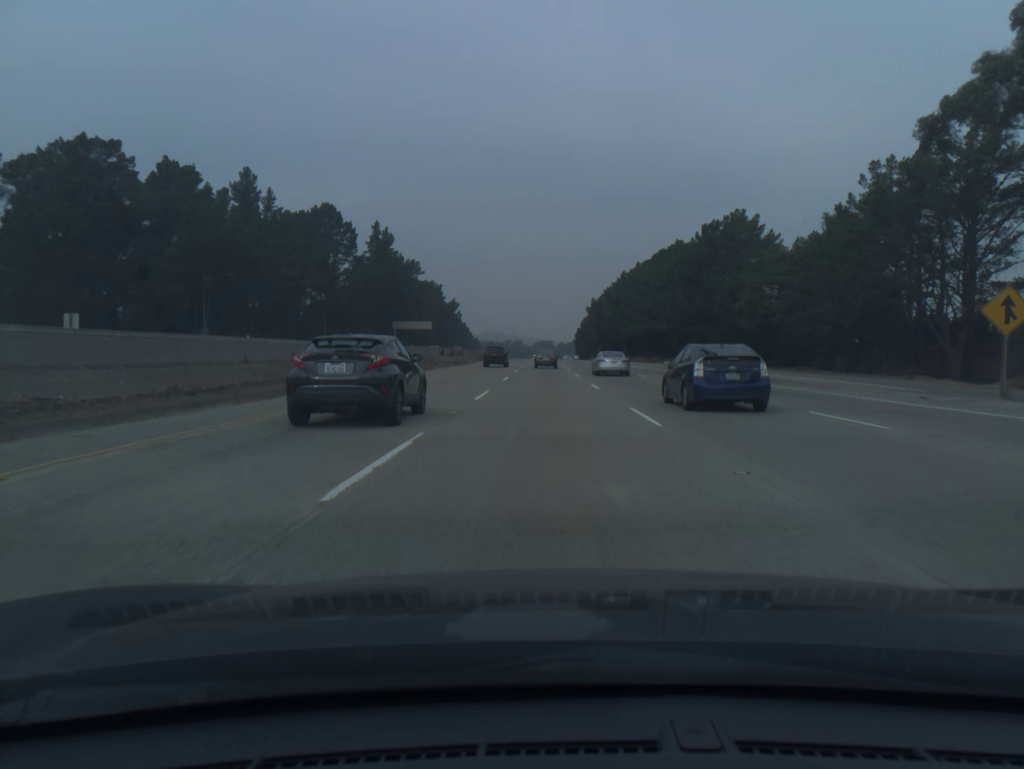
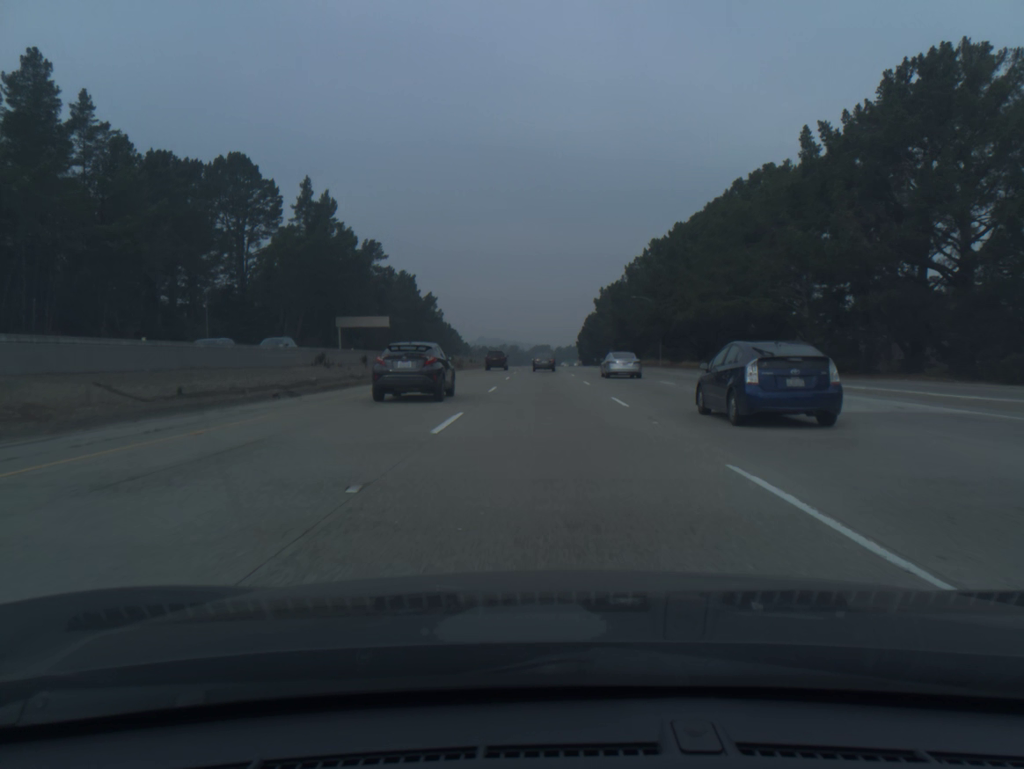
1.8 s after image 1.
(0.0, +52.8) m; 0°
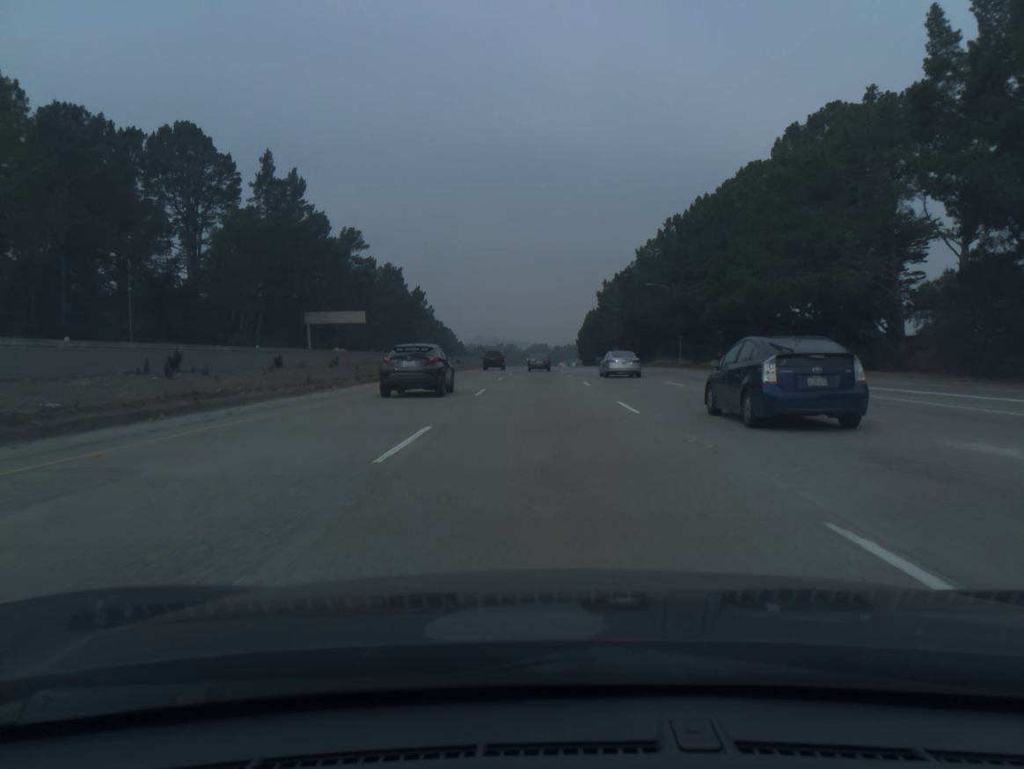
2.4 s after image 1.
(0.0, +17.6) m; 0°
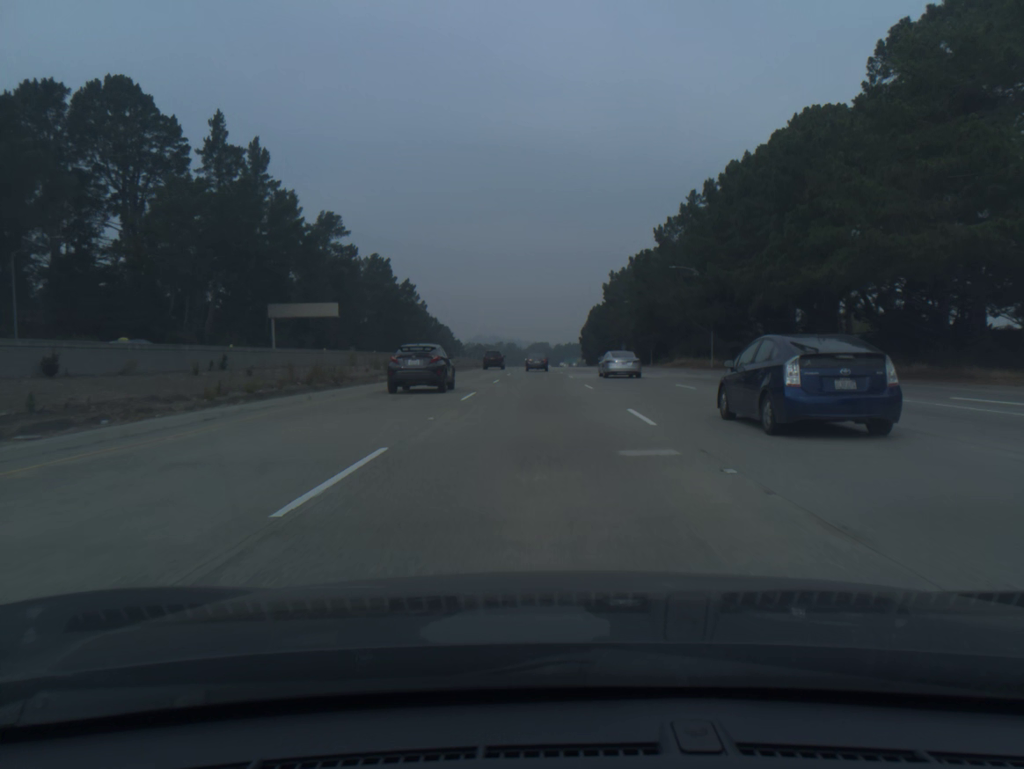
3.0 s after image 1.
(0.0, +17.6) m; 0°
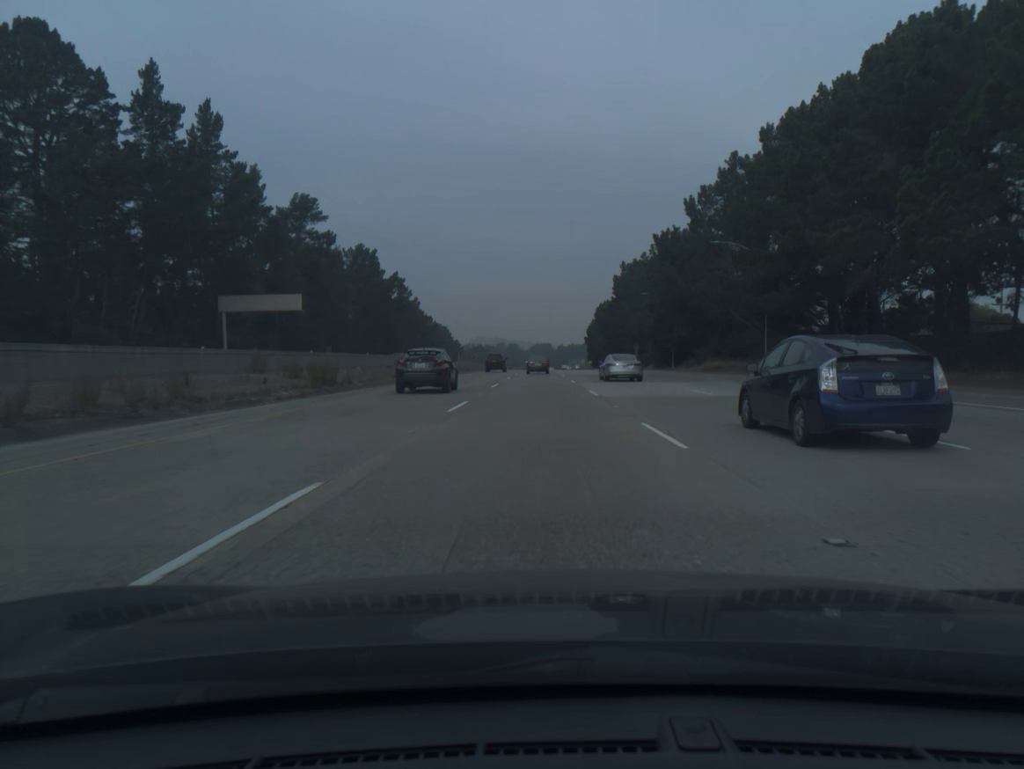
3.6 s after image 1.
(0.0, +17.6) m; 0°
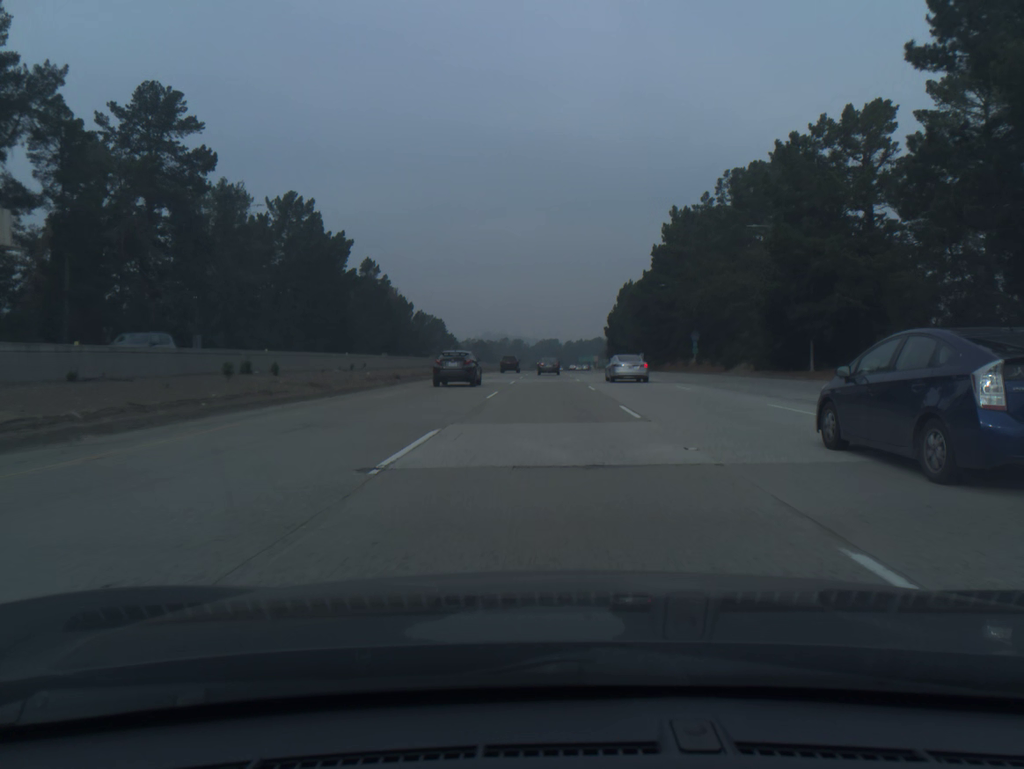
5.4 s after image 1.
(-0.3, +52.8) m; -1°
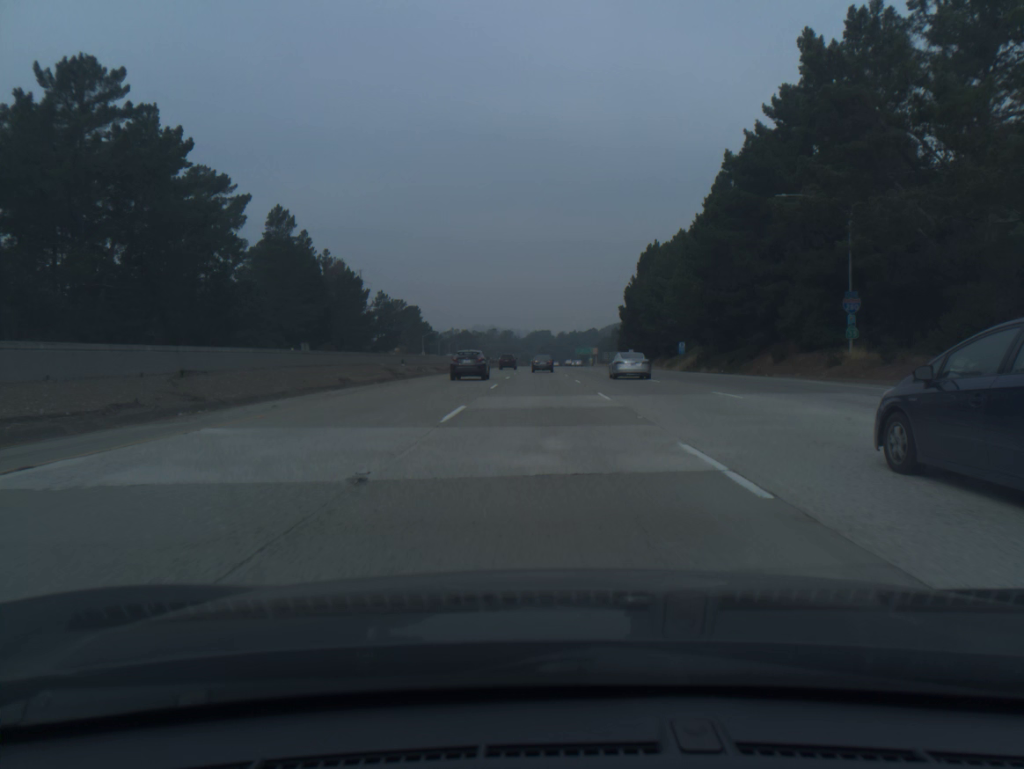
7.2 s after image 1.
(+0.3, +53.1) m; +1°
